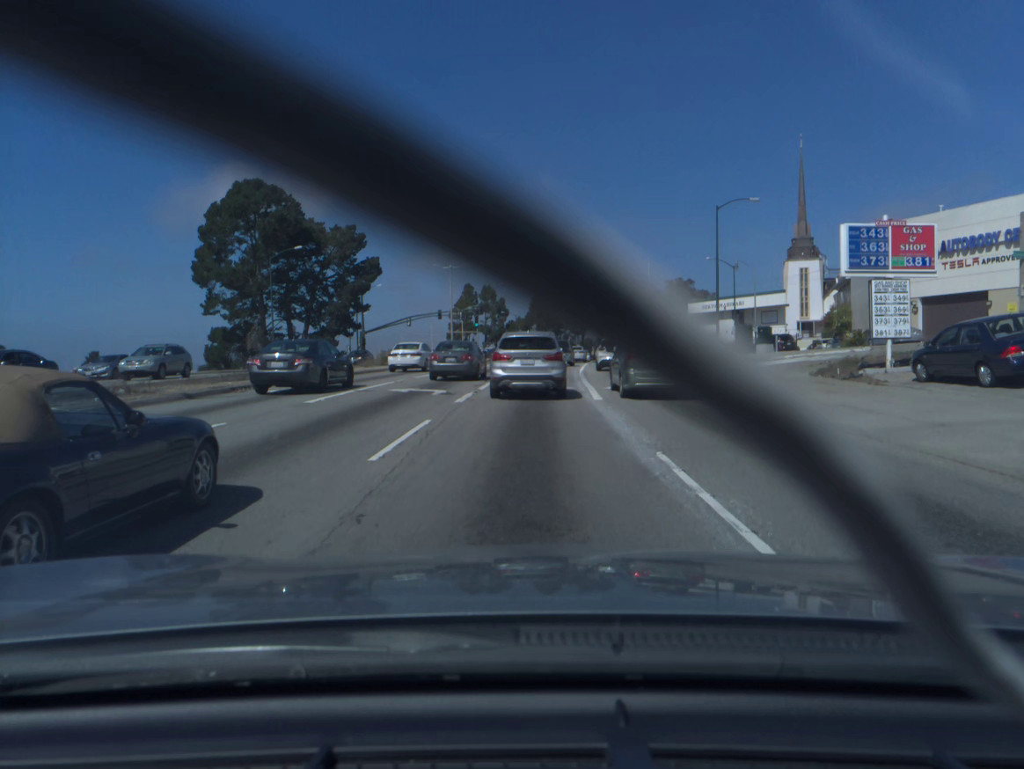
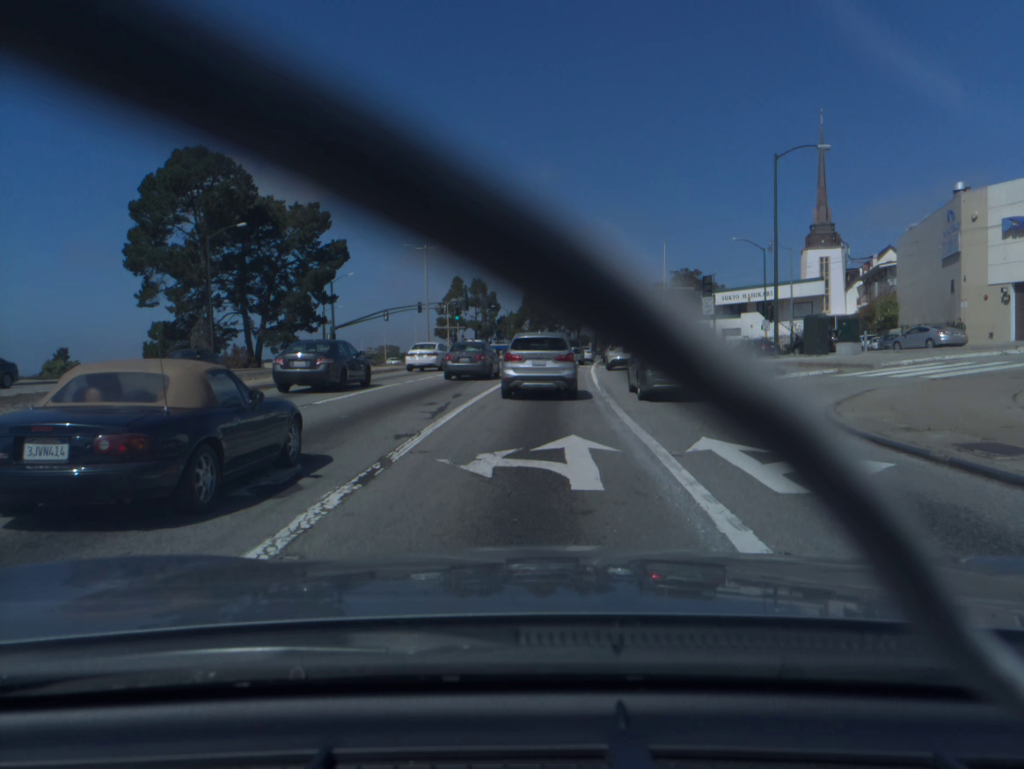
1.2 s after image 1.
(0.0, +13.1) m; 0°
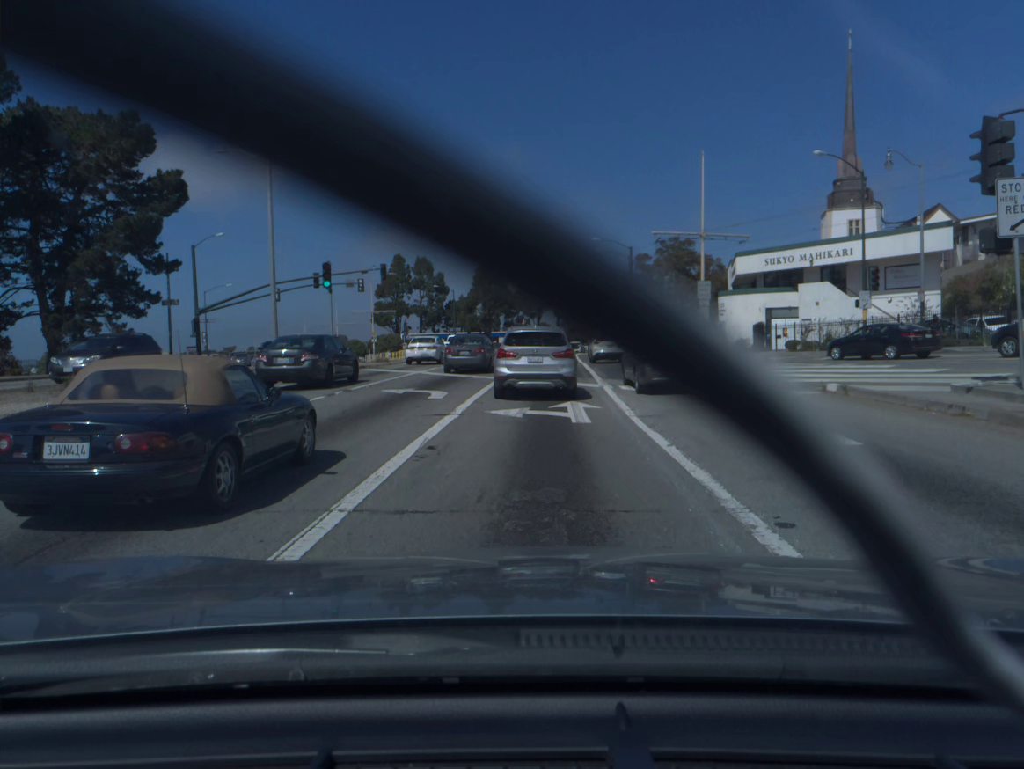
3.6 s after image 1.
(+0.7, +28.5) m; +3°
